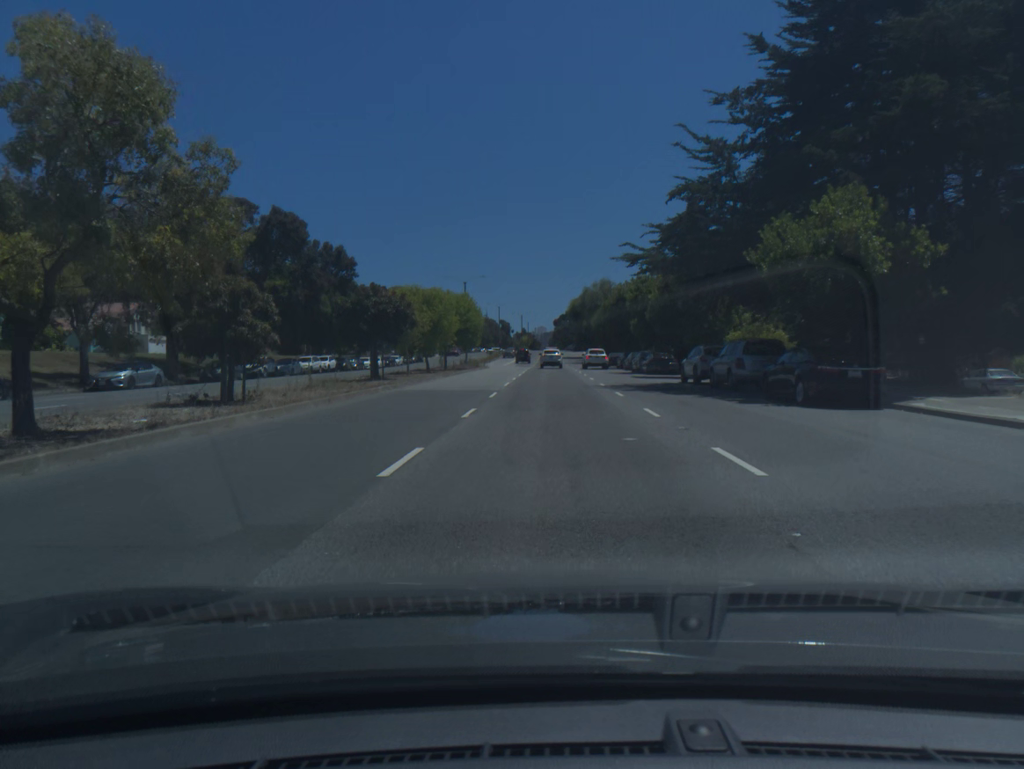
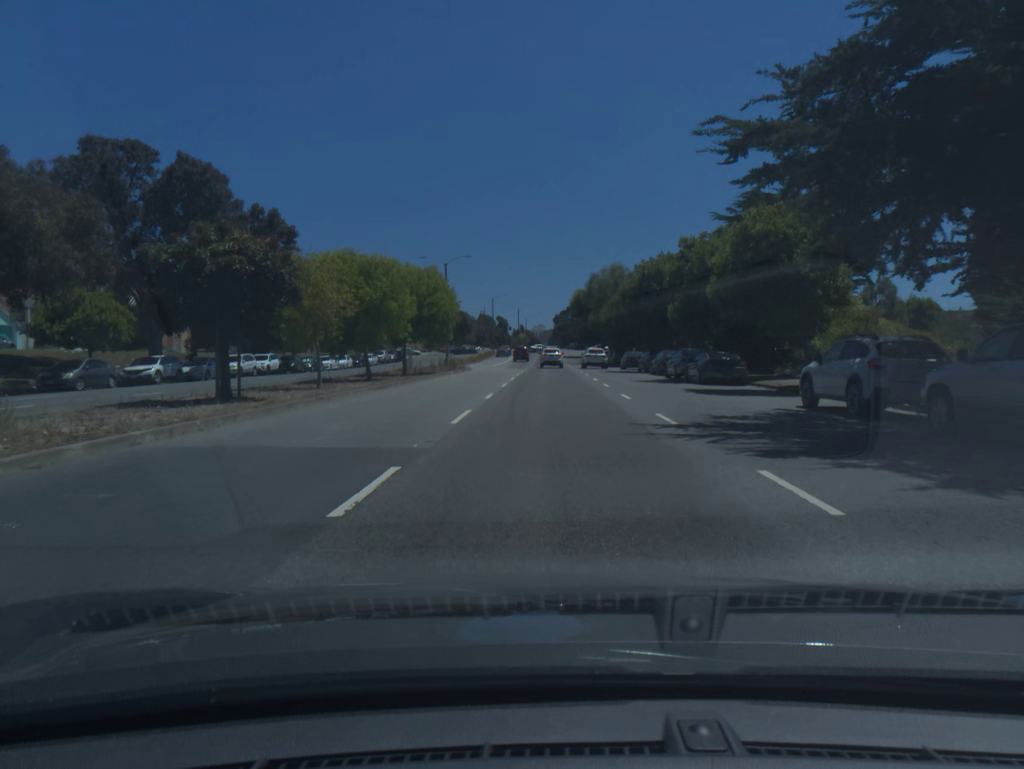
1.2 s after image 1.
(0.0, +16.3) m; 0°
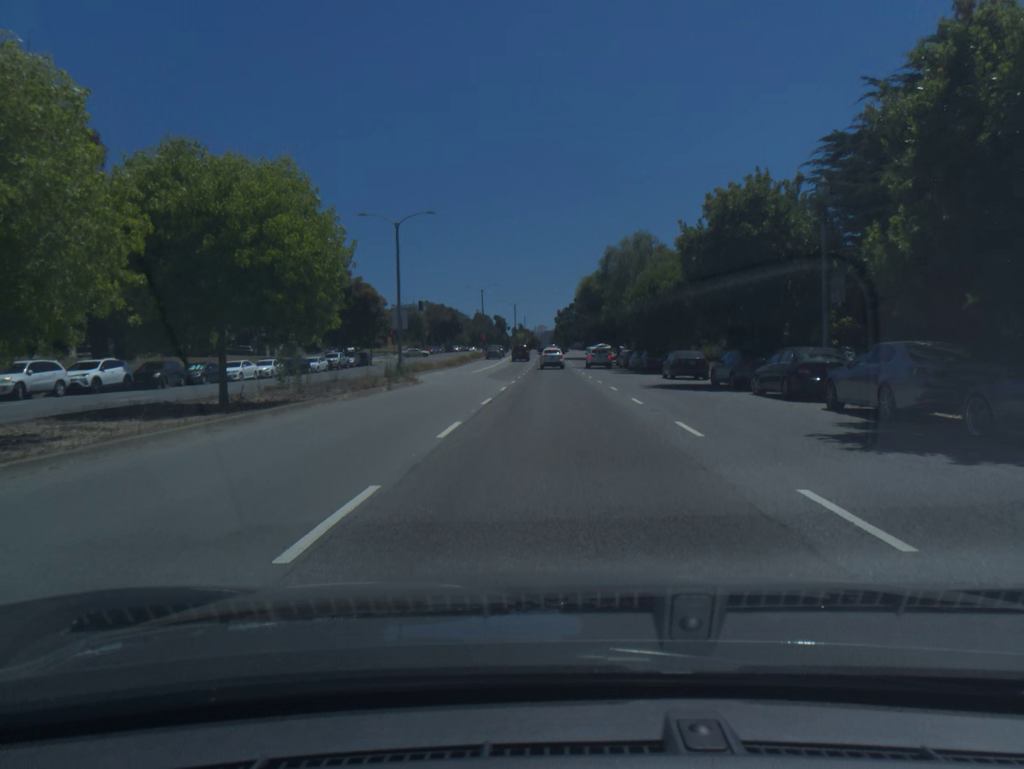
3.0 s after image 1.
(+0.1, +23.2) m; 0°
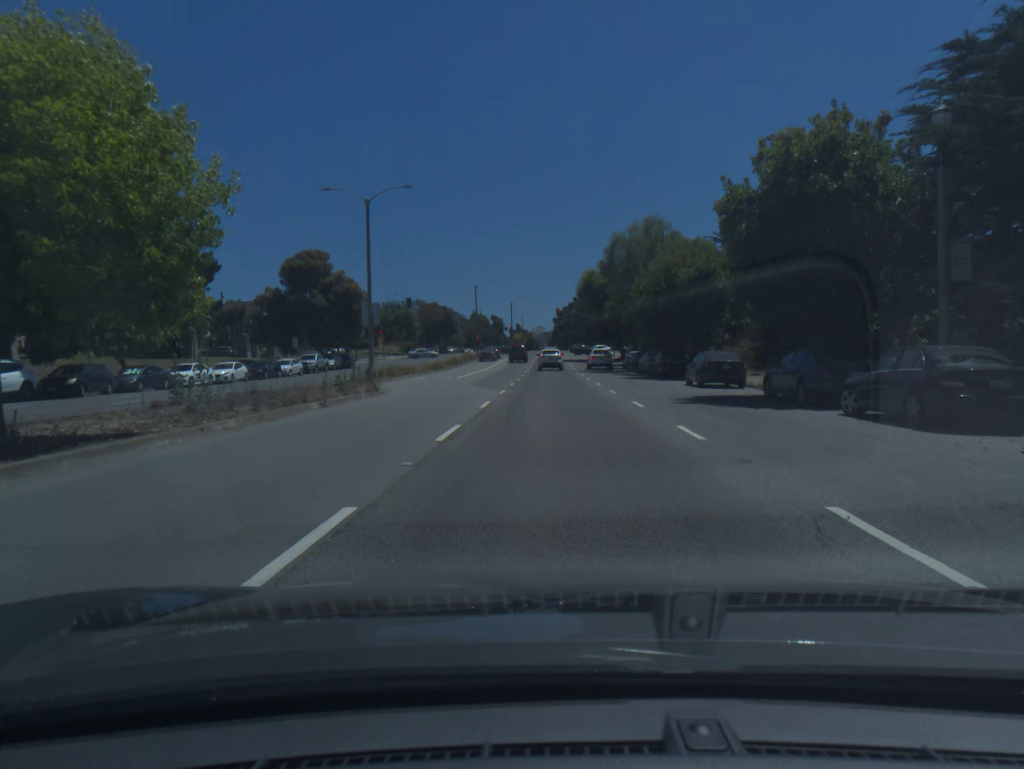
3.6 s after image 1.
(0.0, +7.4) m; 0°
